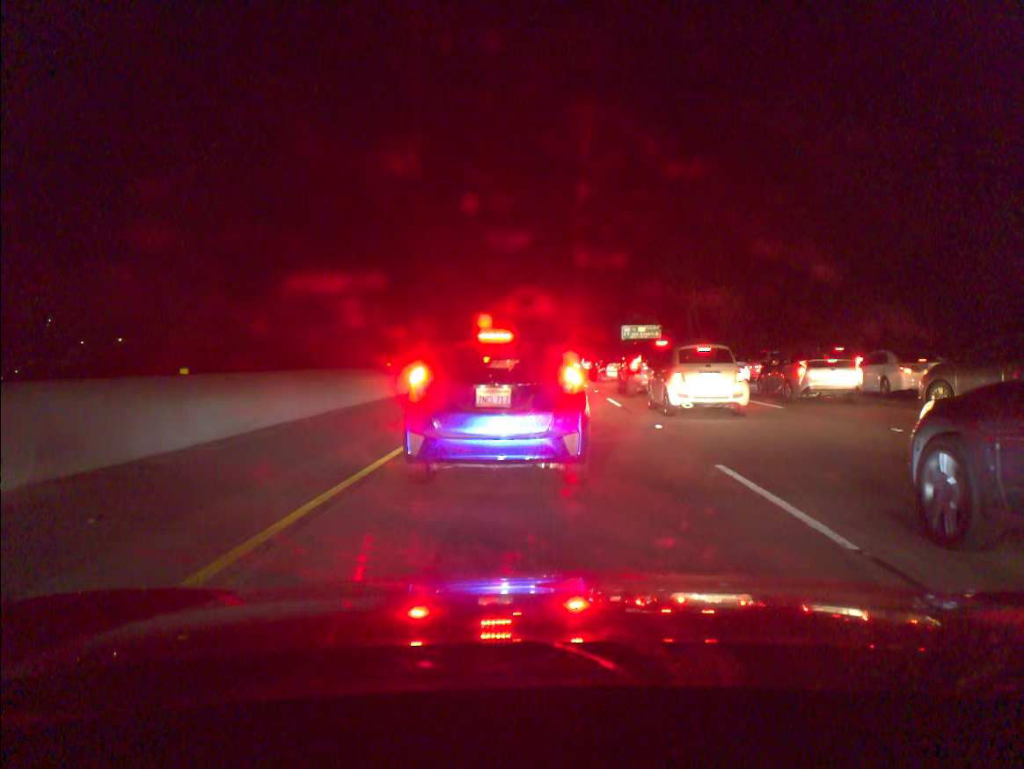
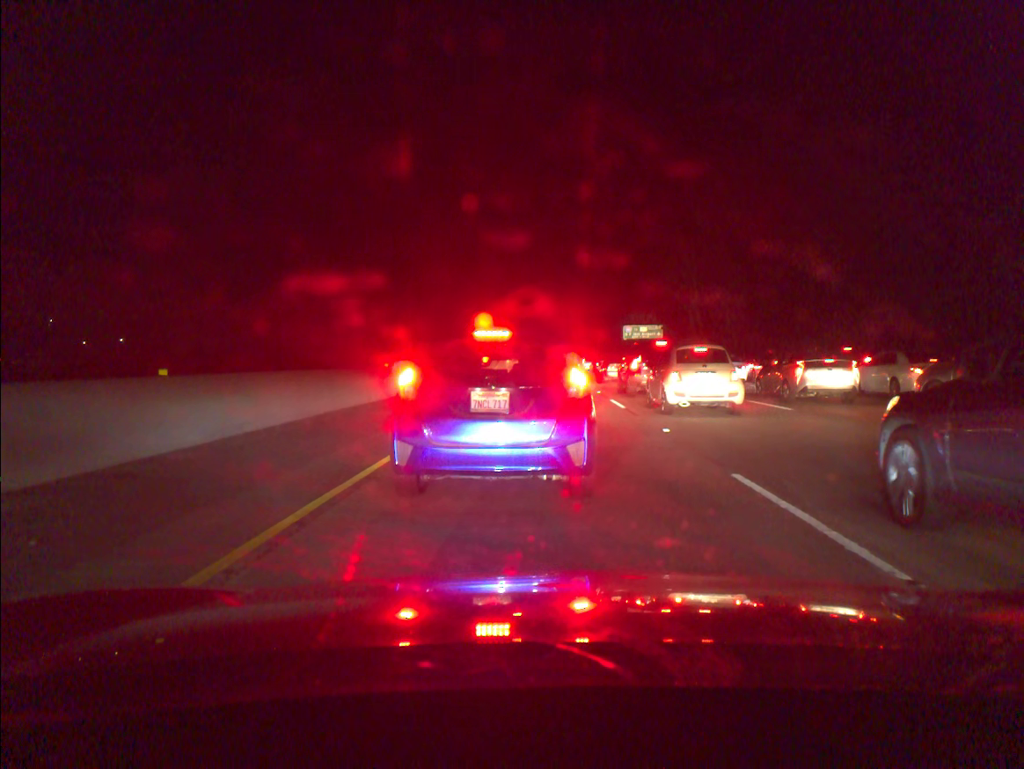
(0.0, +0.7) m; 0°
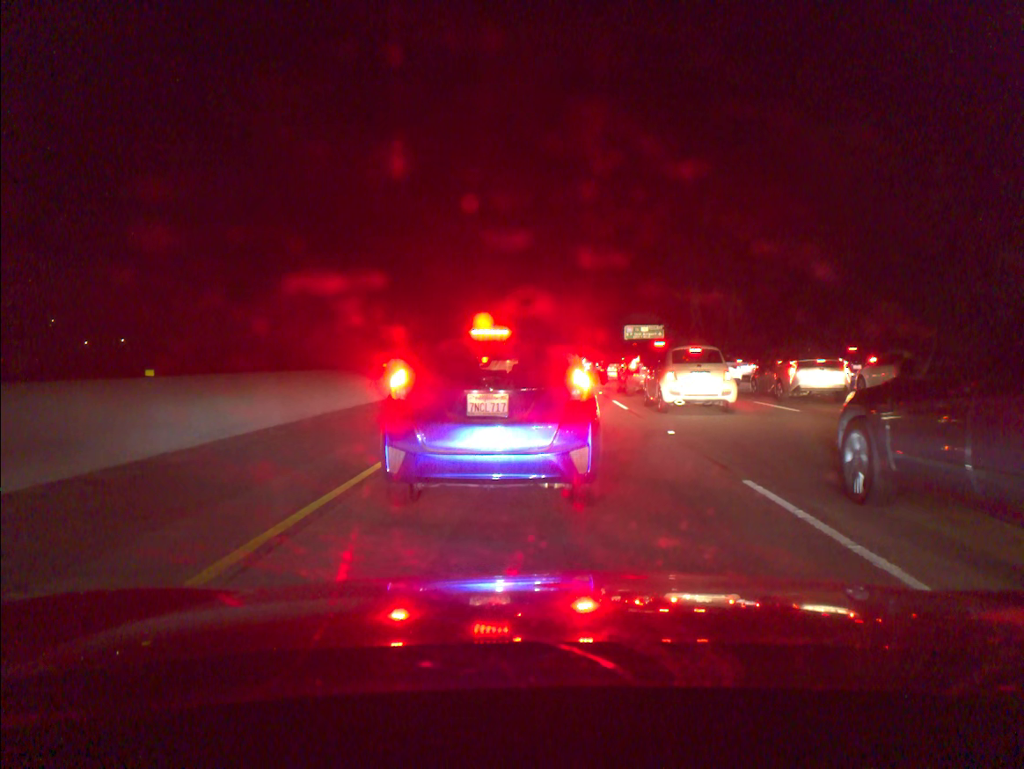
(0.0, +0.4) m; 0°
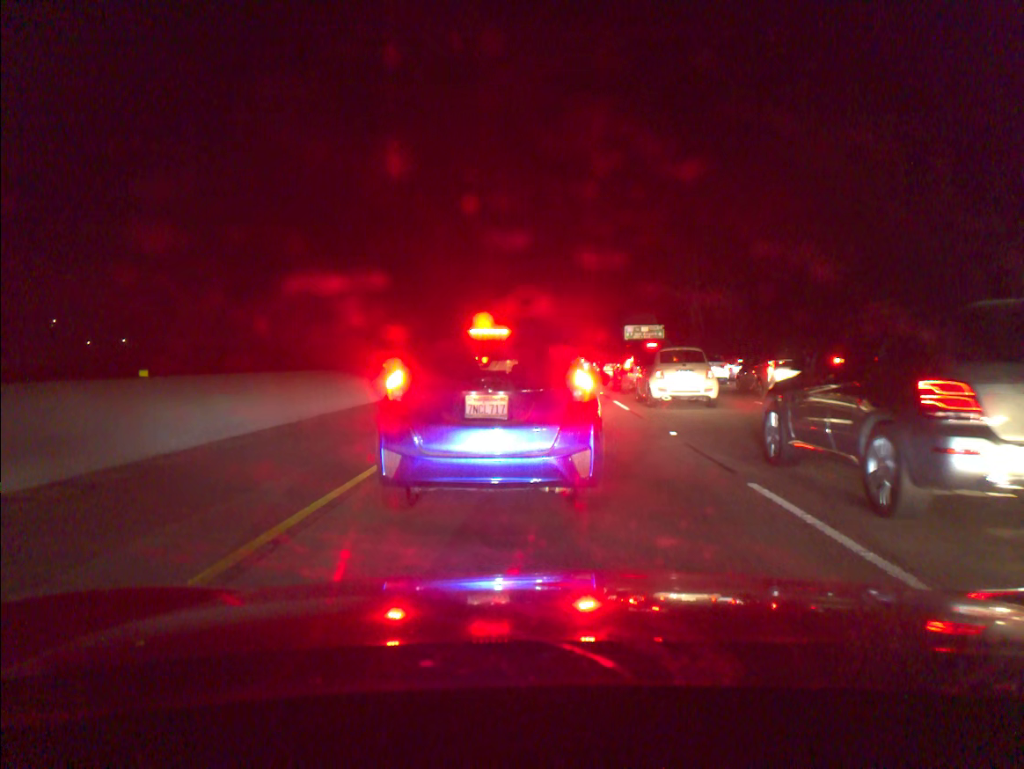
(0.0, +0.2) m; 0°
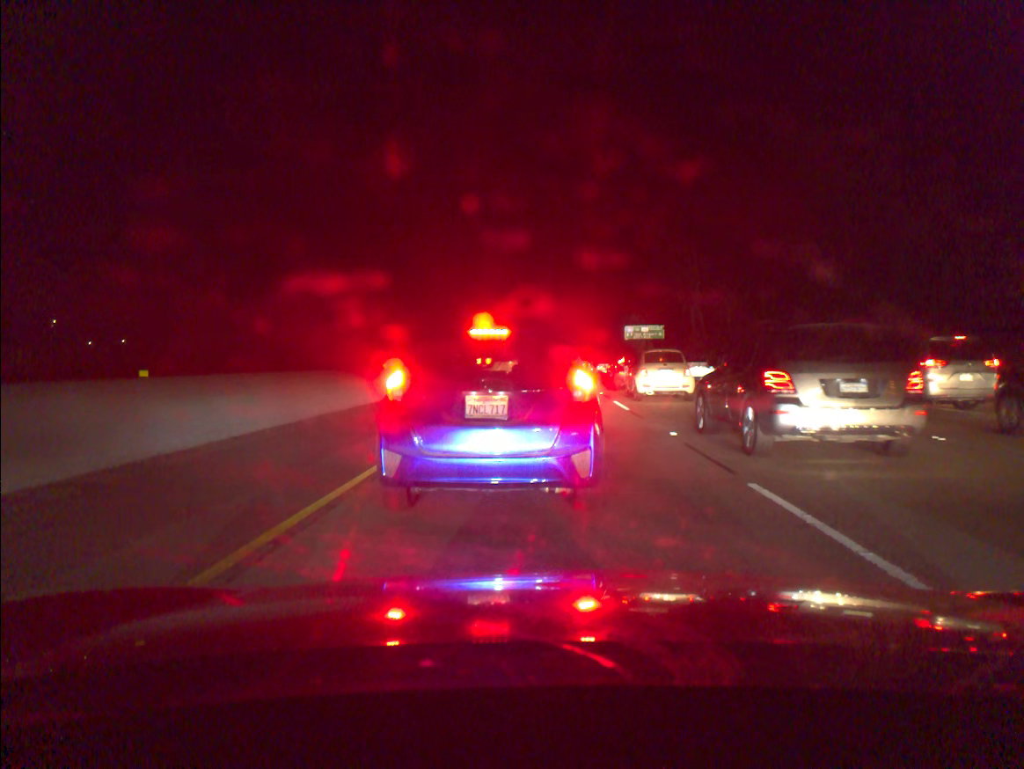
(0.0, 0.0) m; 0°
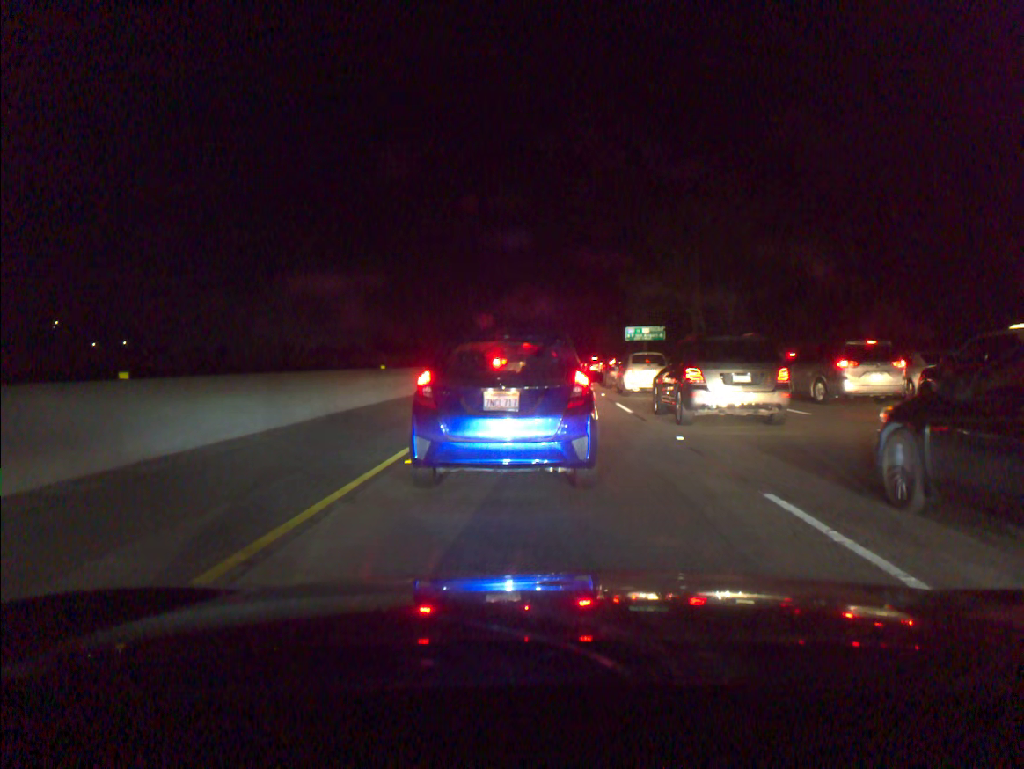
(0.0, +0.5) m; 0°
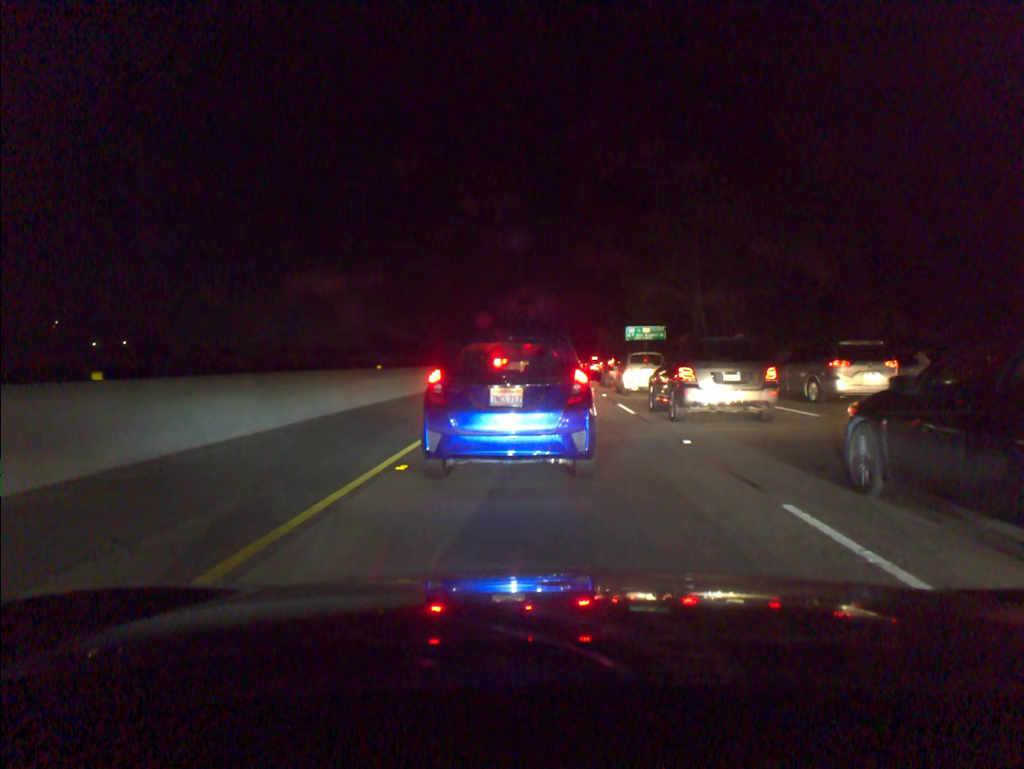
(0.0, +0.5) m; 0°
